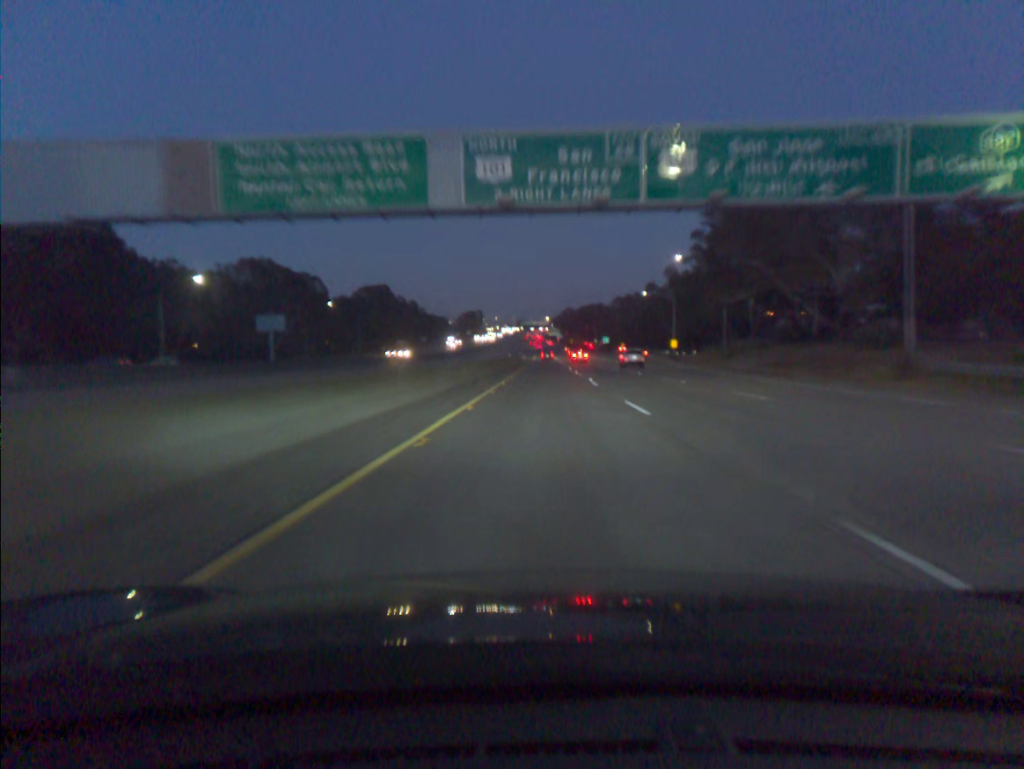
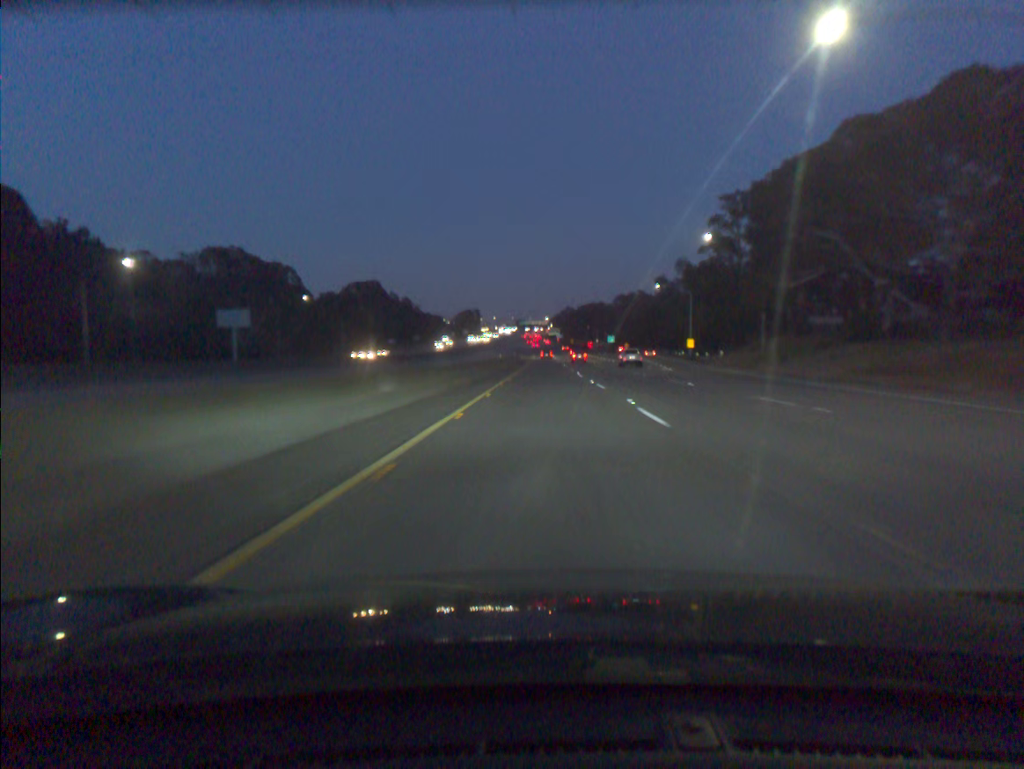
(0.0, +16.9) m; 0°
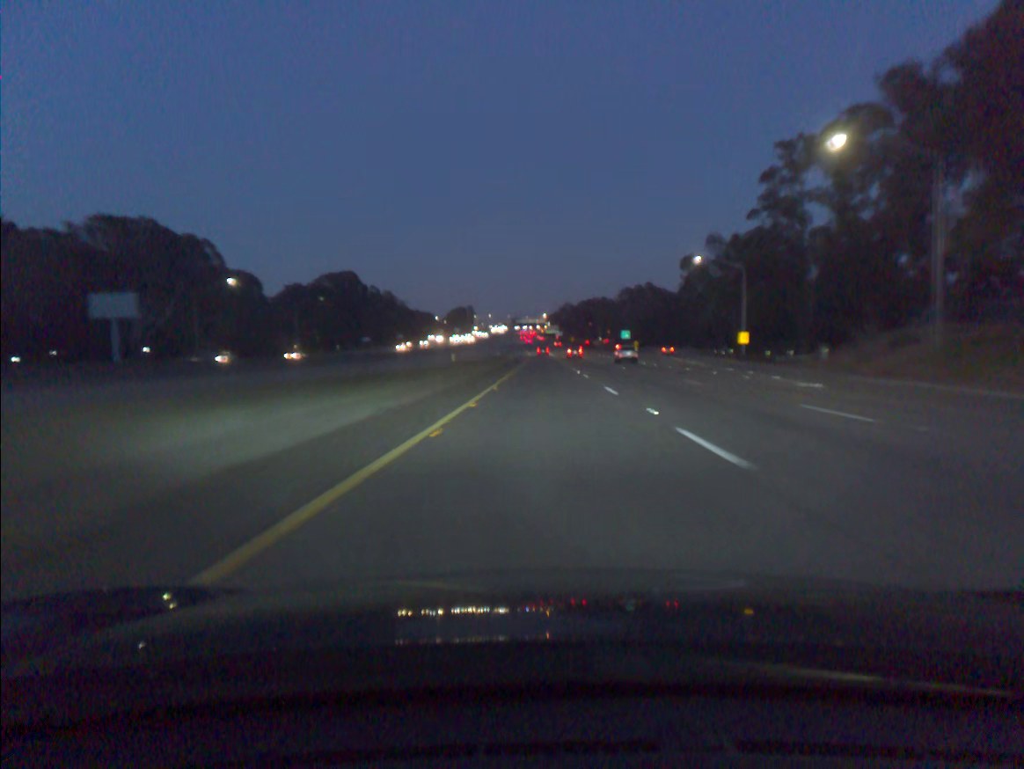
(+0.1, +34.2) m; 0°
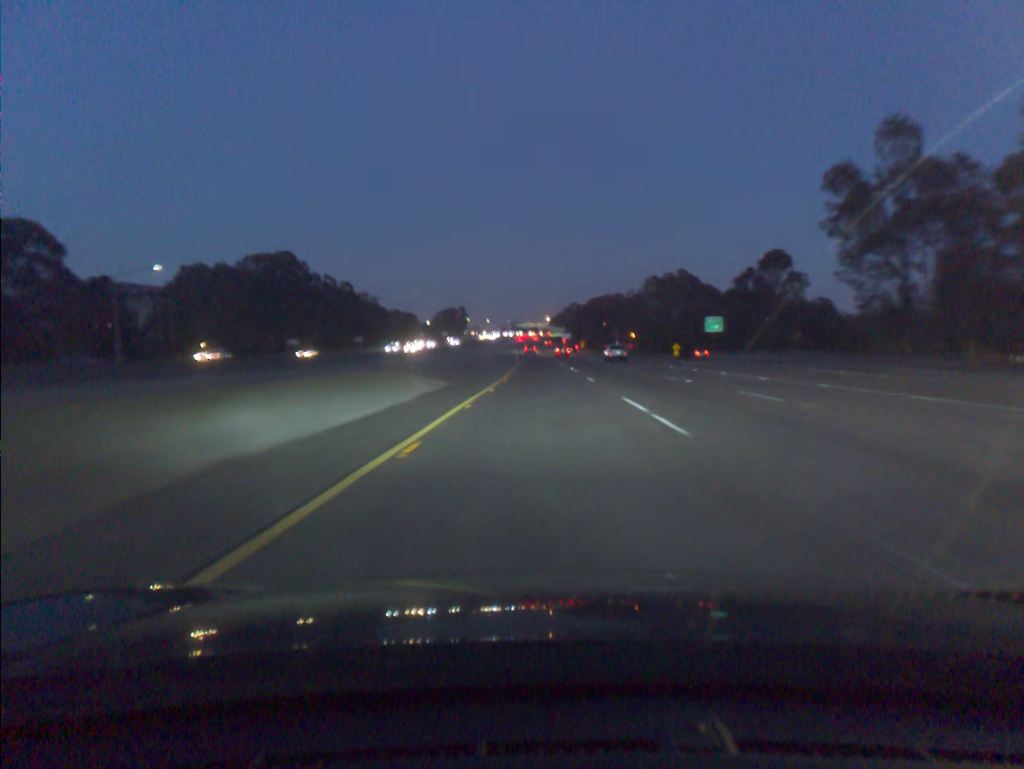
(+0.1, +69.9) m; 0°
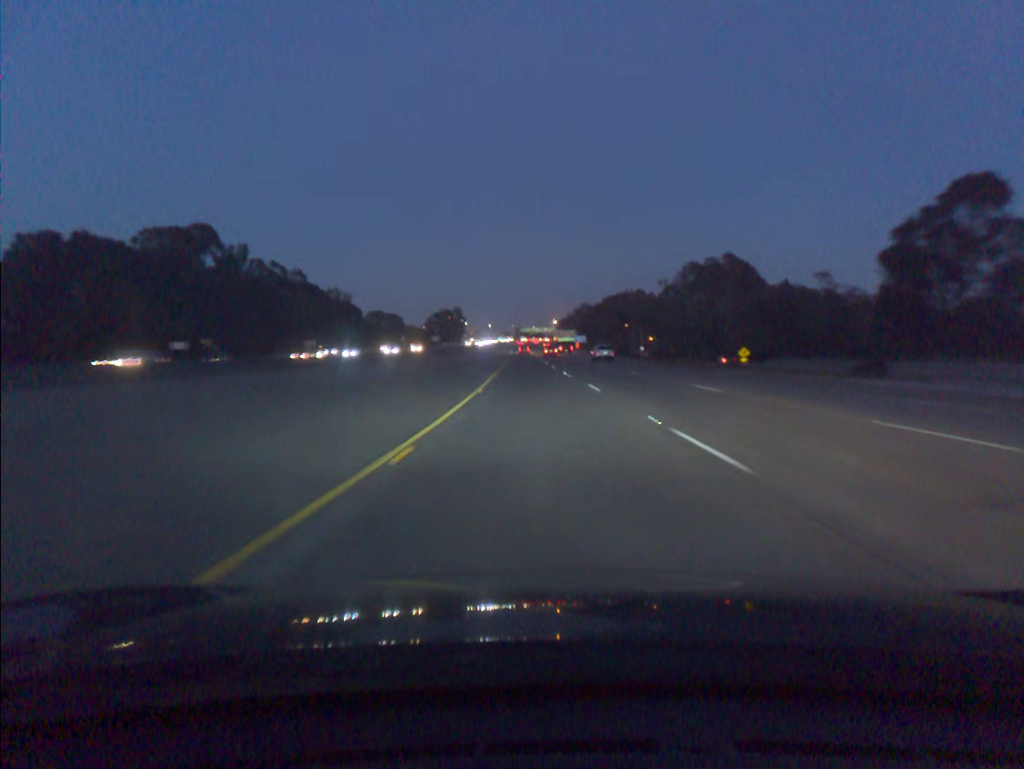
(-0.1, +53.7) m; 0°
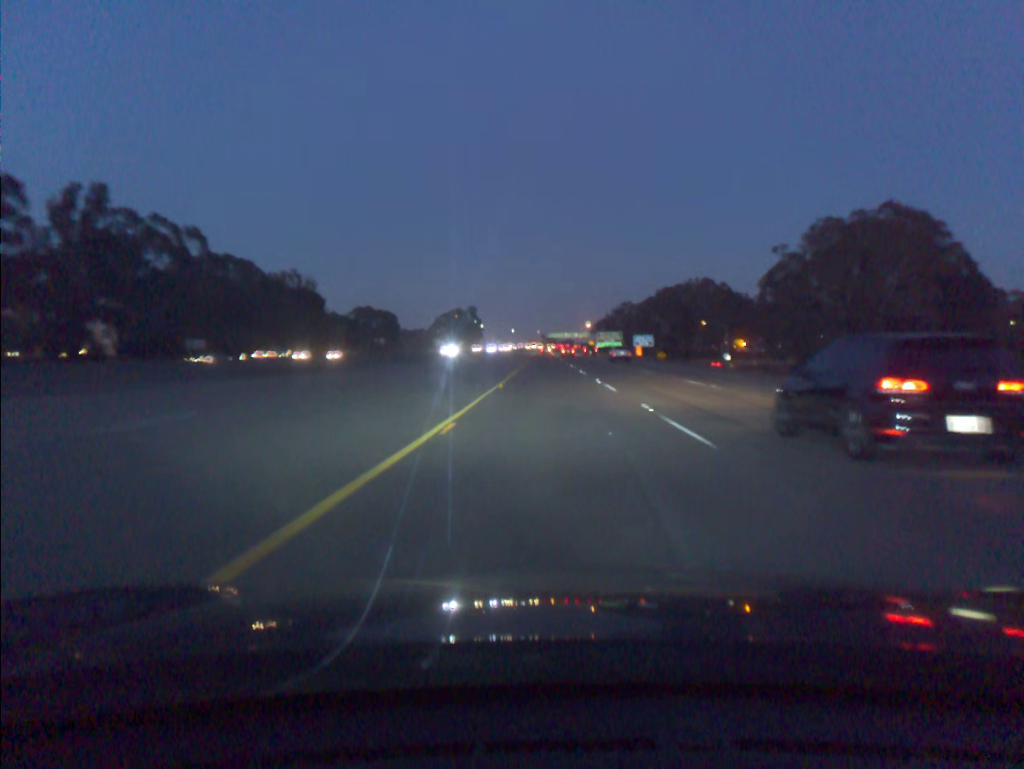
(-1.7, +72.8) m; -2°
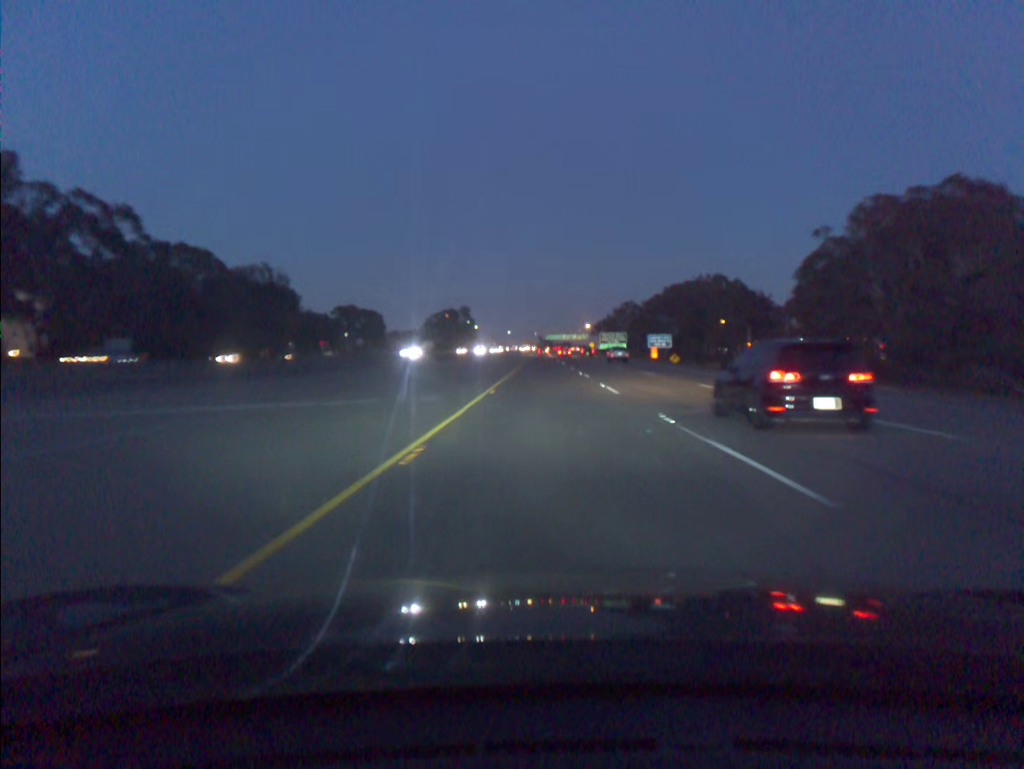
(0.0, +18.4) m; 0°
